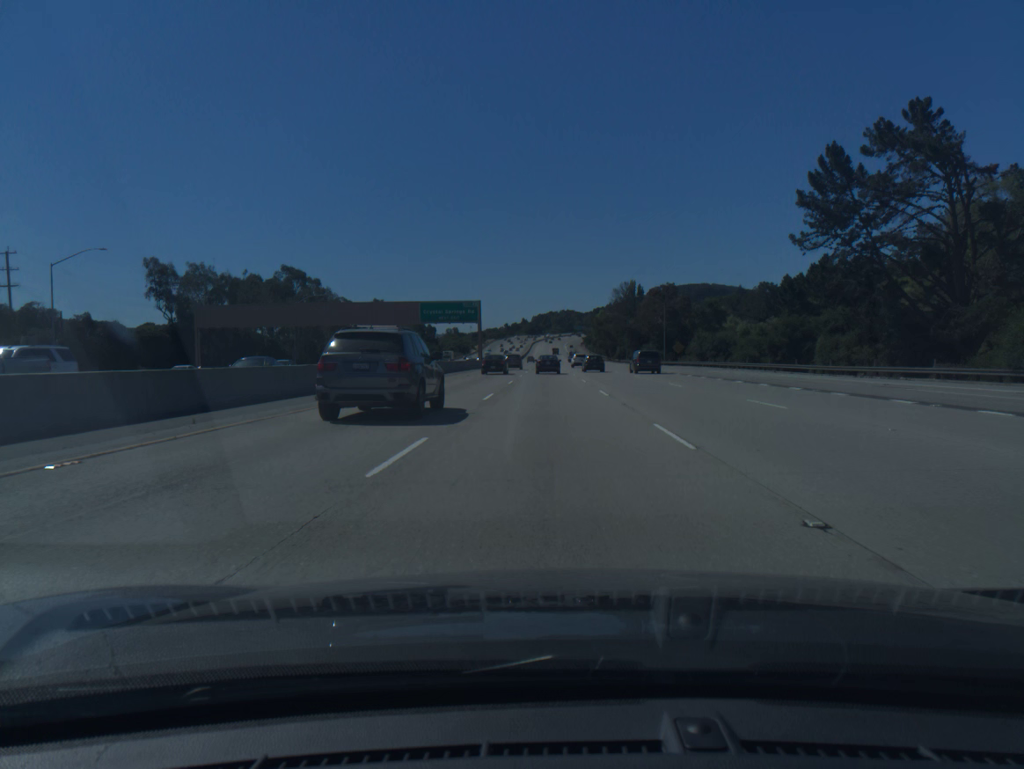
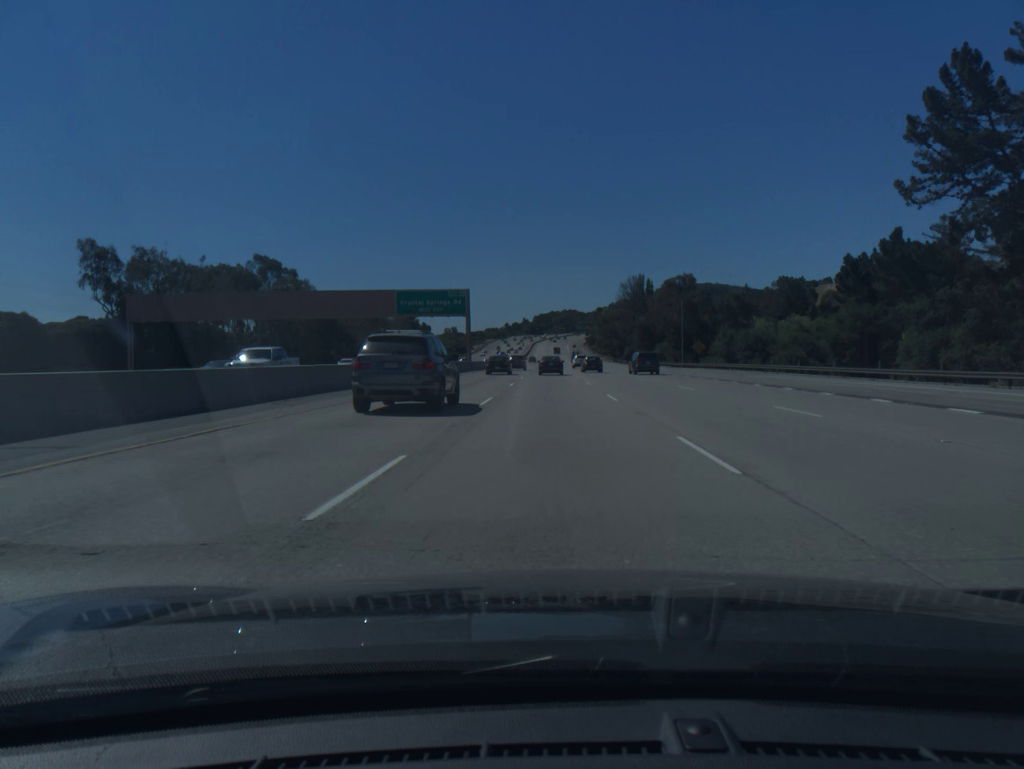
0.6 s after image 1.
(0.0, +16.4) m; 0°
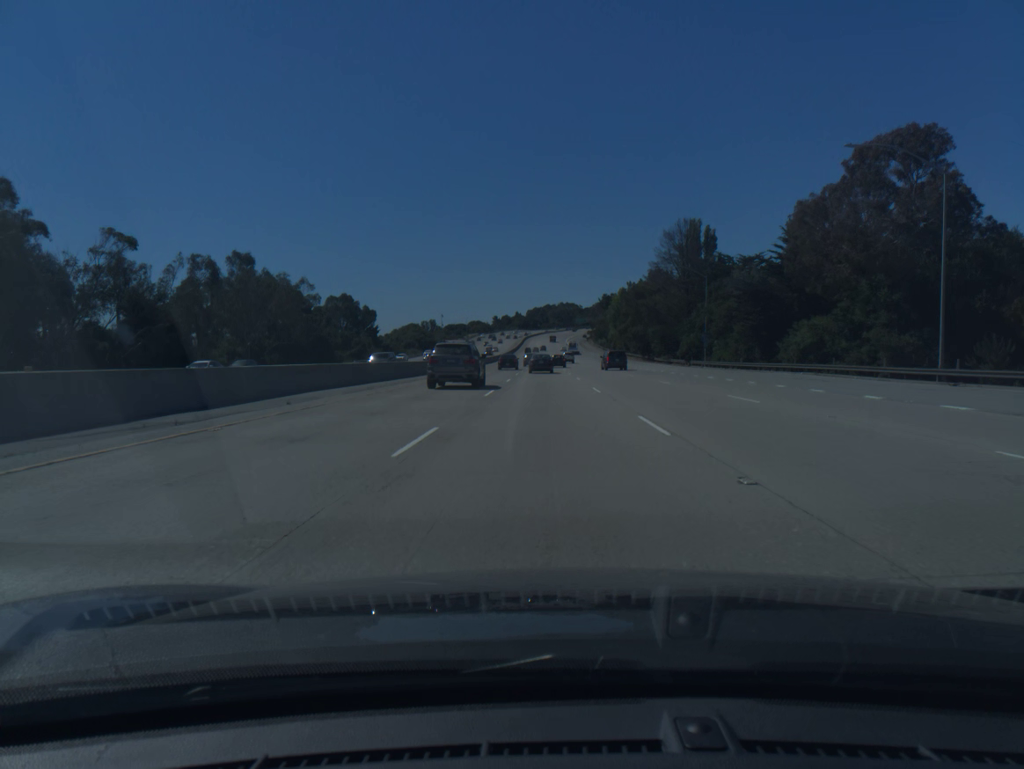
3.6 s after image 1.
(+0.3, +81.7) m; 0°
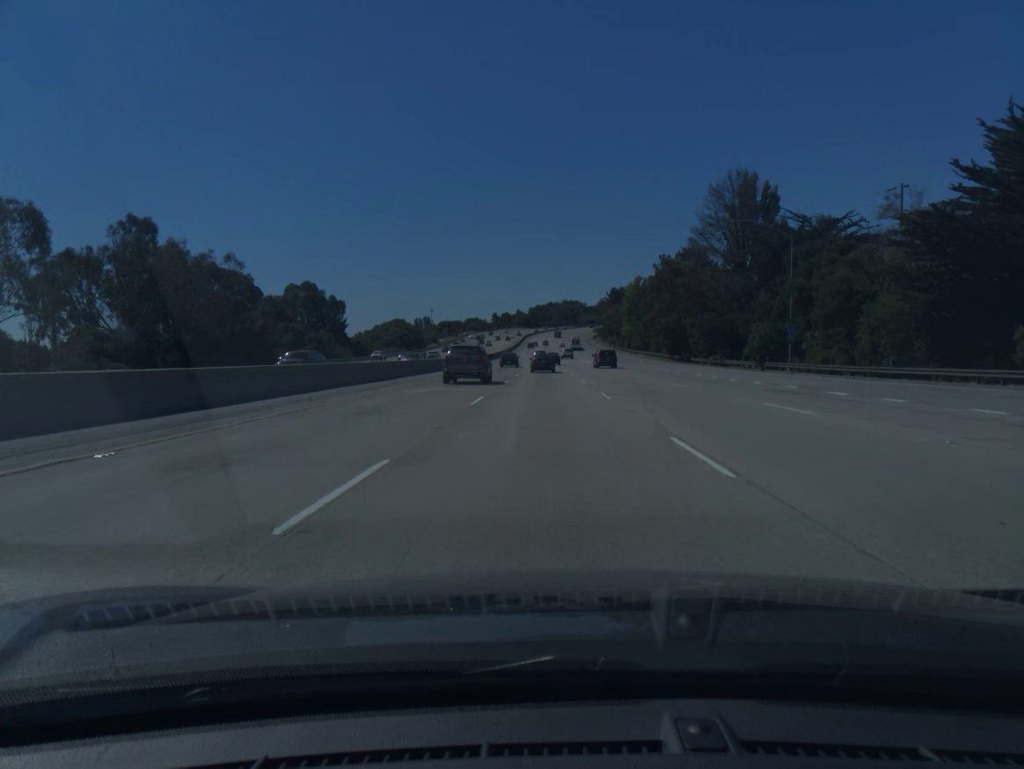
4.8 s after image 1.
(0.0, +32.5) m; 0°
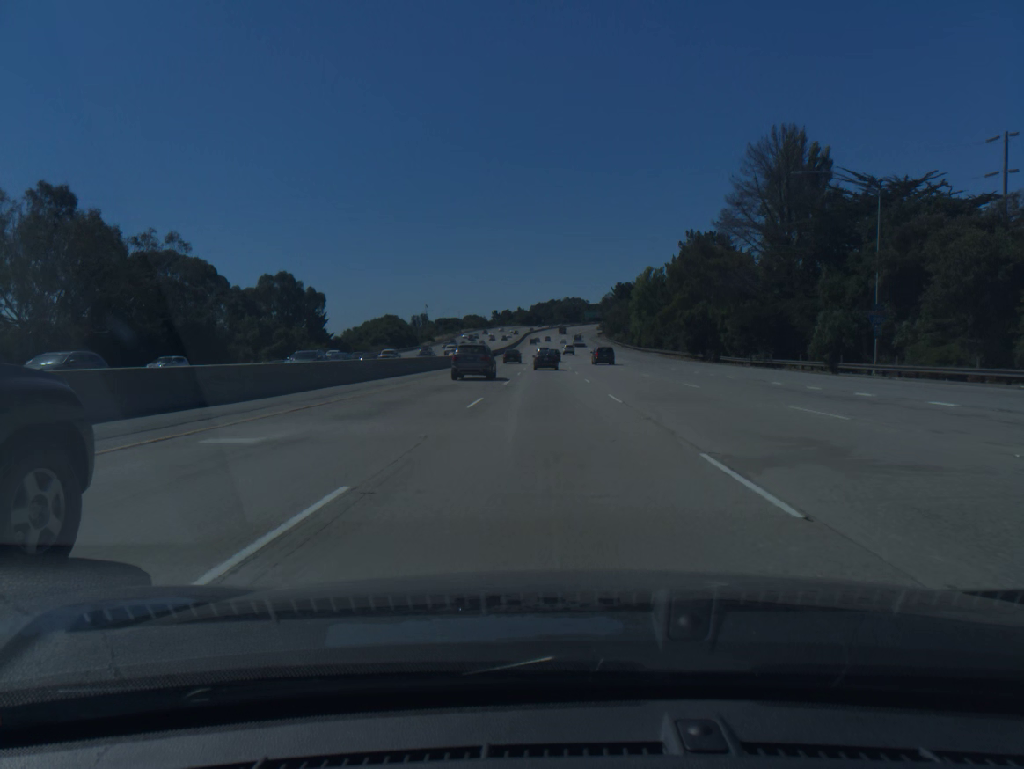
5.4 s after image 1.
(0.0, +16.2) m; 0°
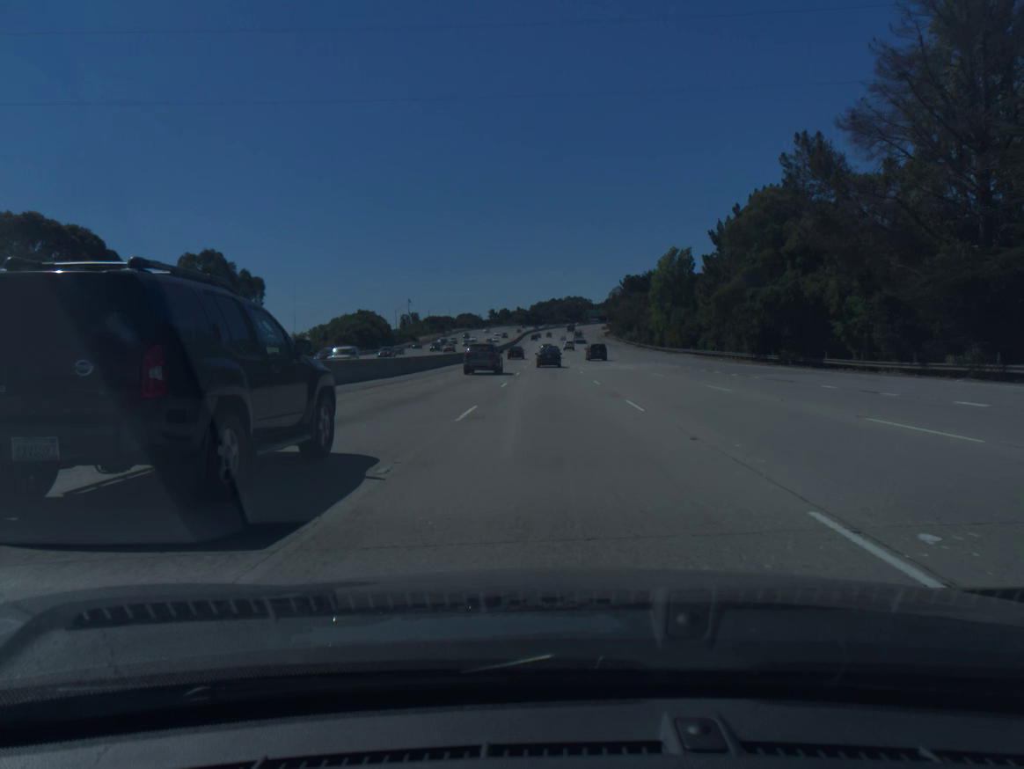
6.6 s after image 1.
(0.0, +32.4) m; 0°
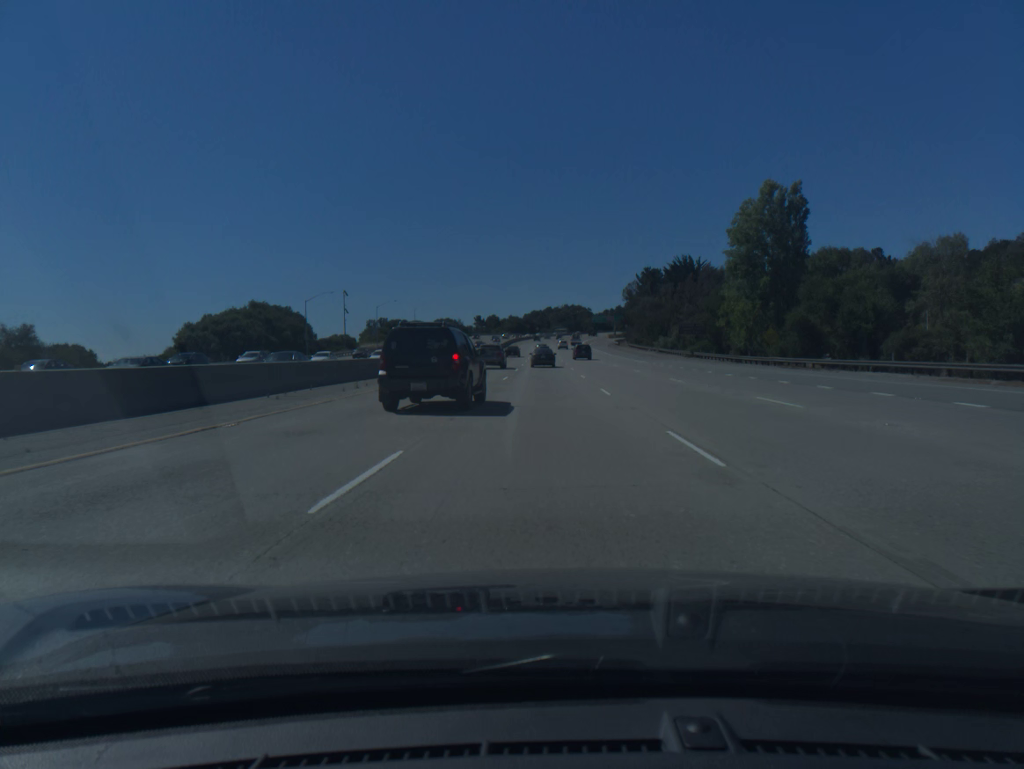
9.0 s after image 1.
(+0.2, +64.6) m; 0°
